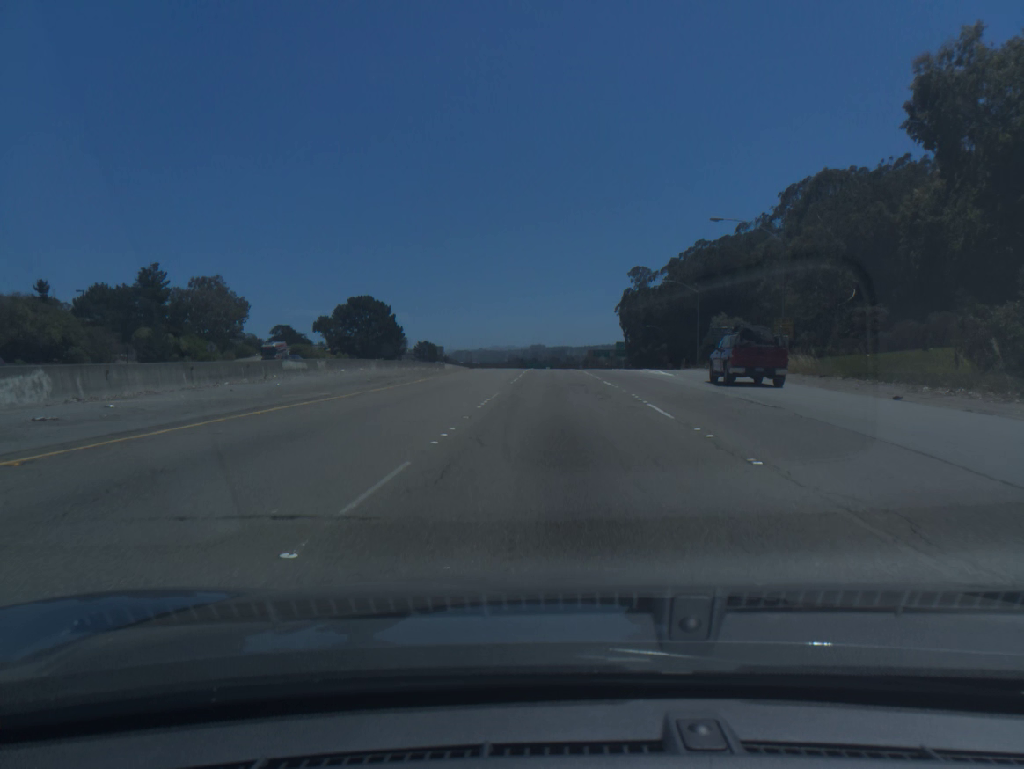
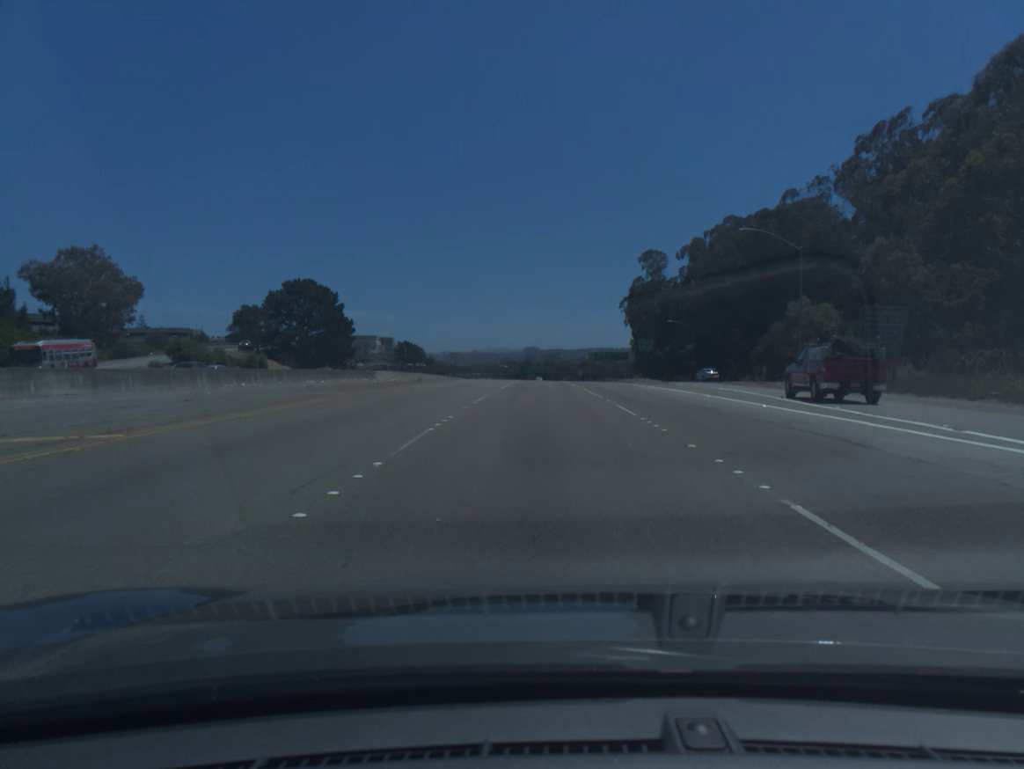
(+0.5, +41.7) m; +1°
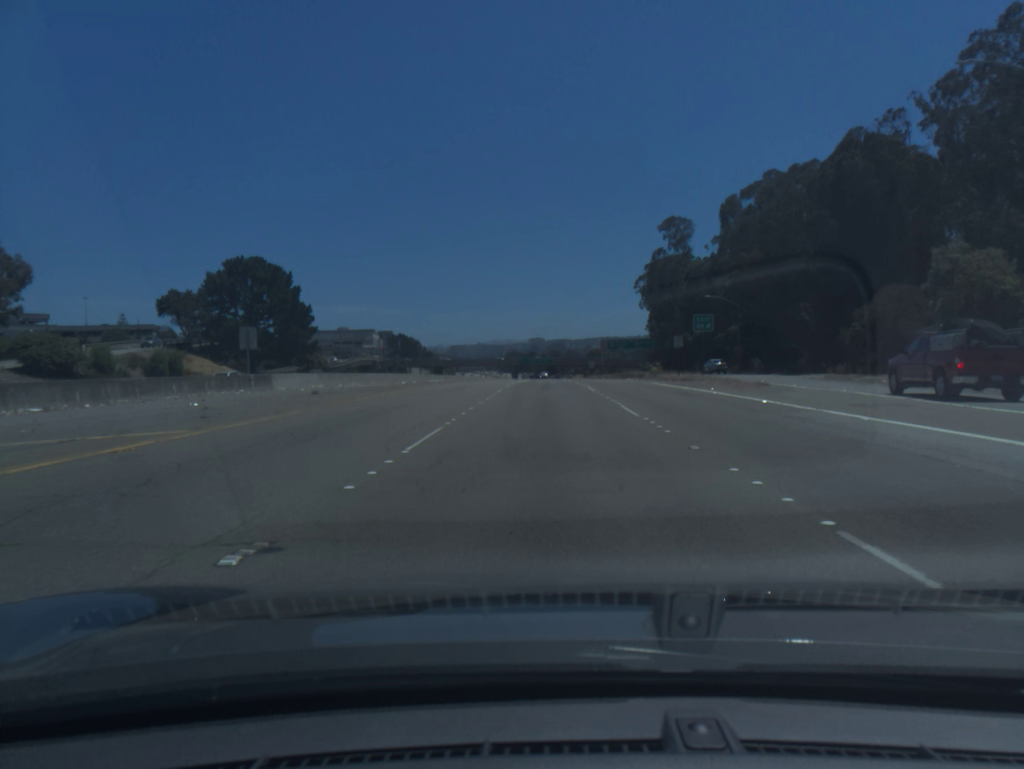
(-0.1, +28.5) m; 0°
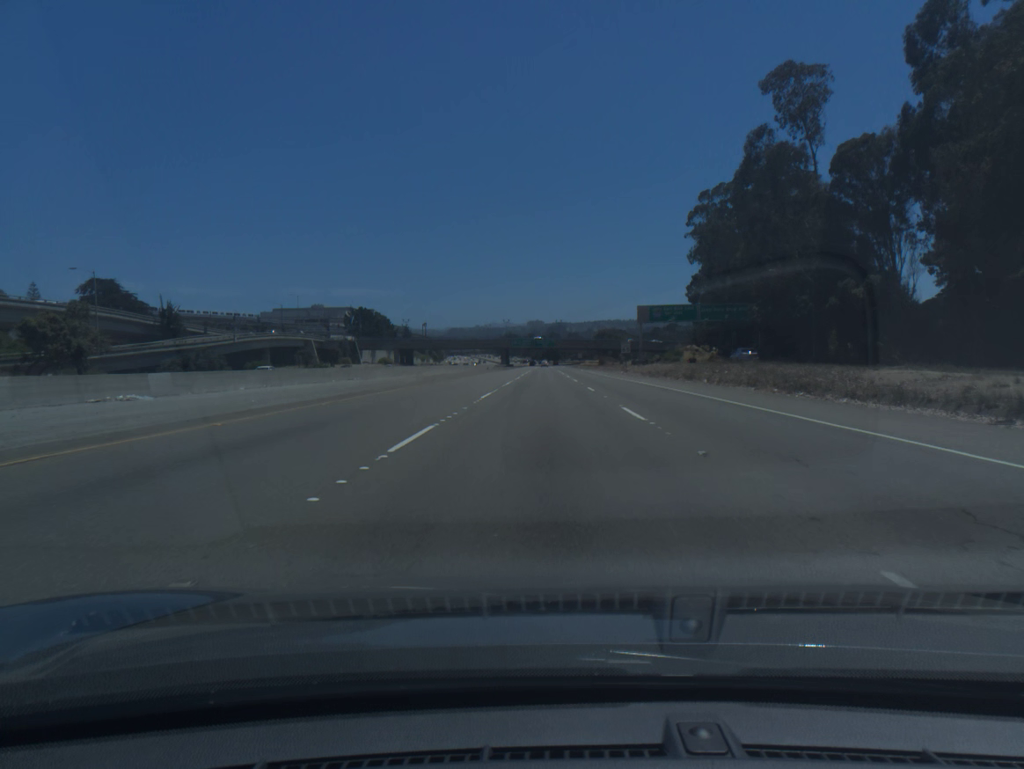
(-0.1, +74.5) m; 0°
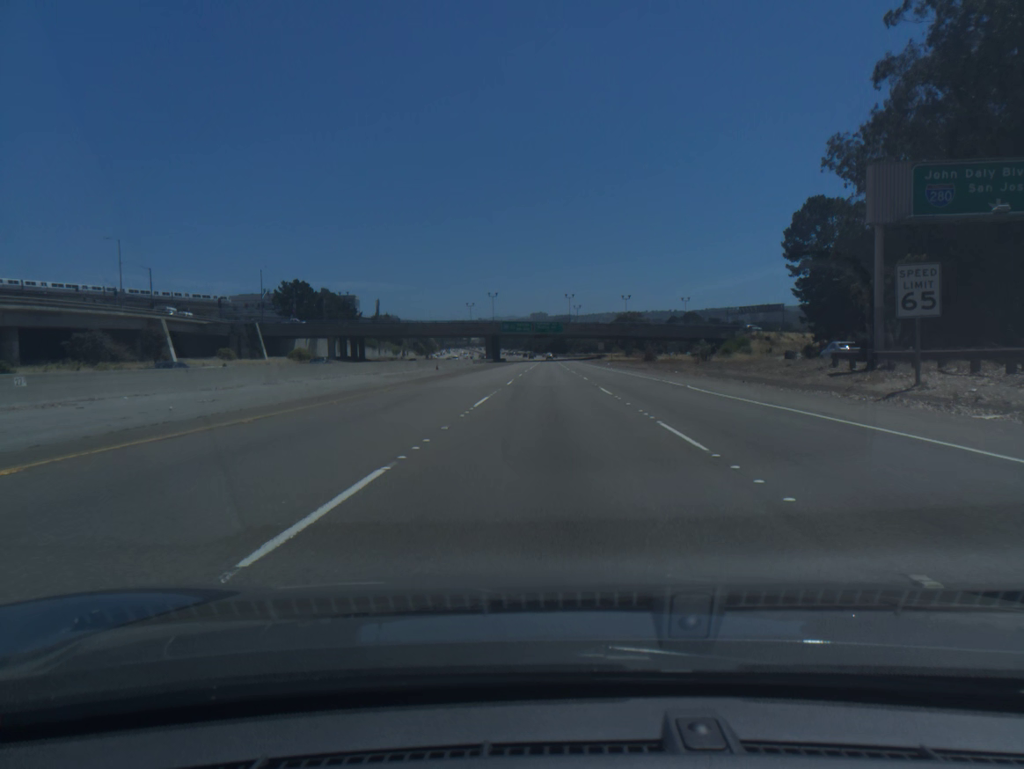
(-0.4, +79.0) m; 0°
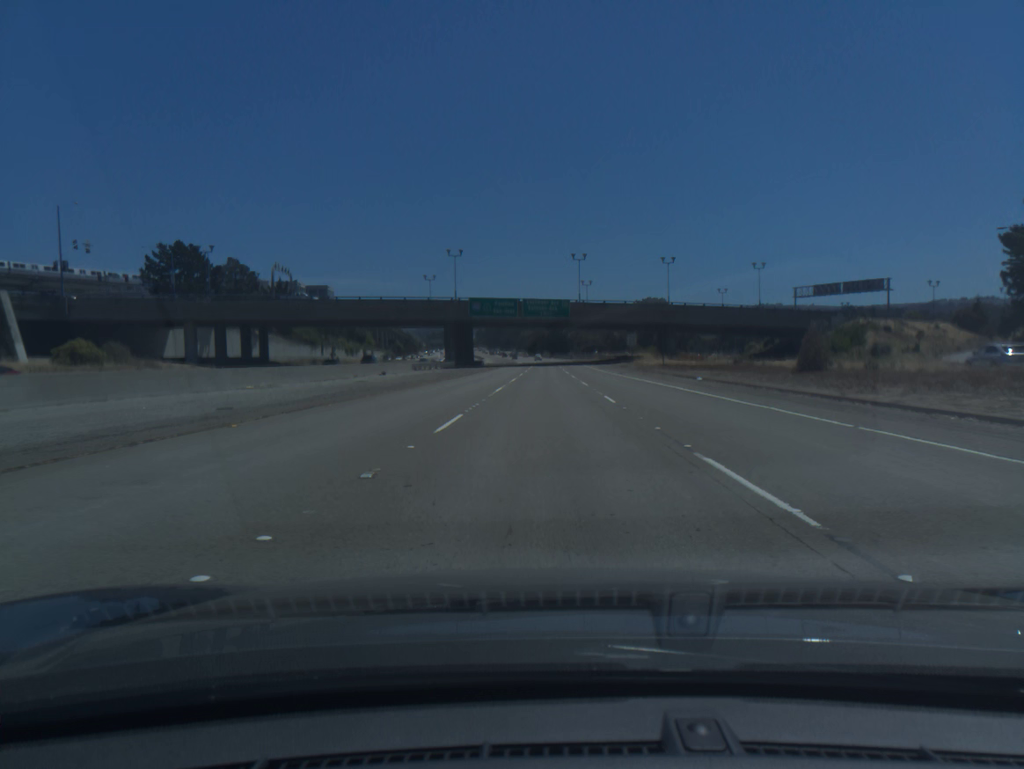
(+0.2, +65.8) m; 0°
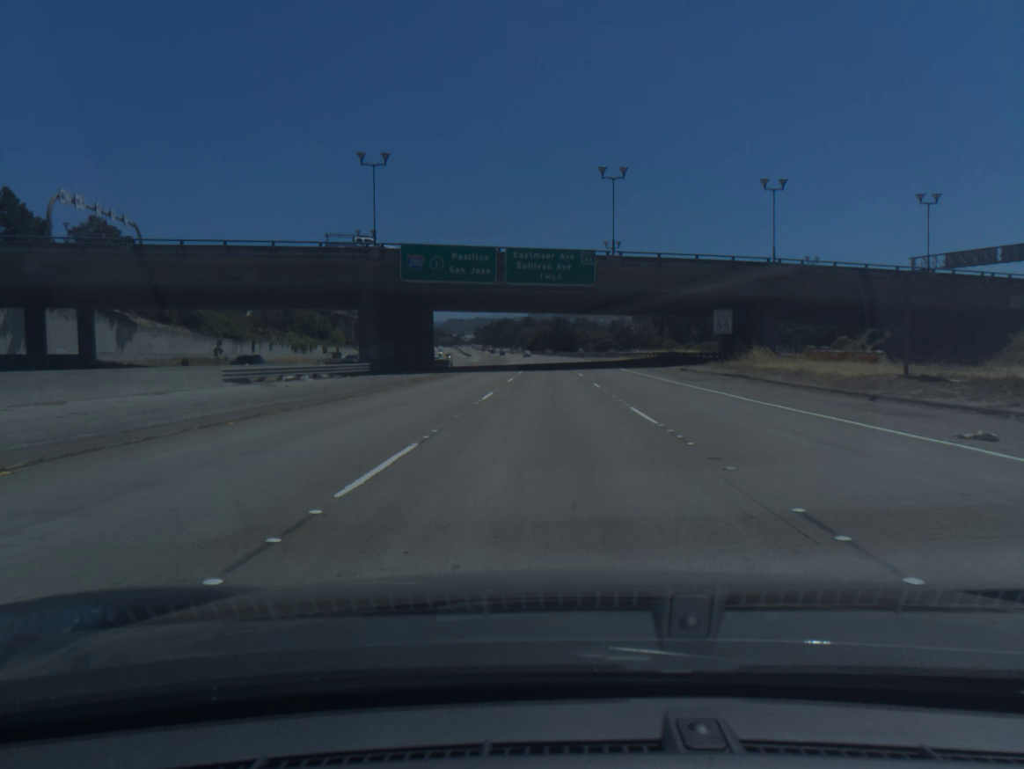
(-0.2, +50.8) m; 0°
